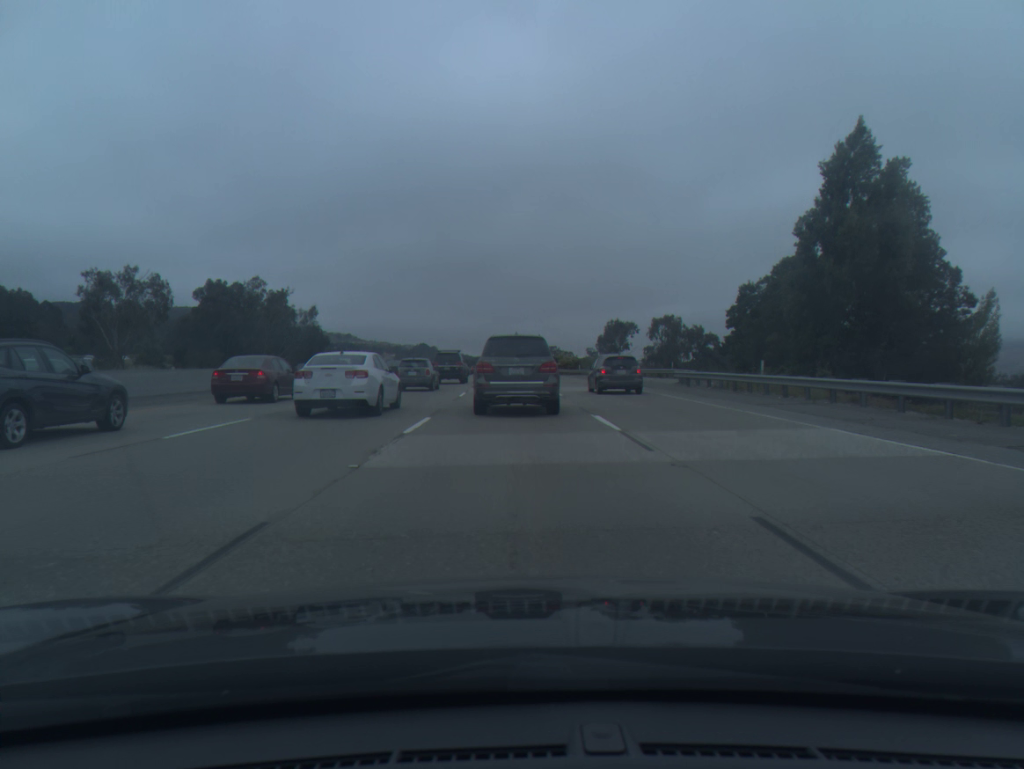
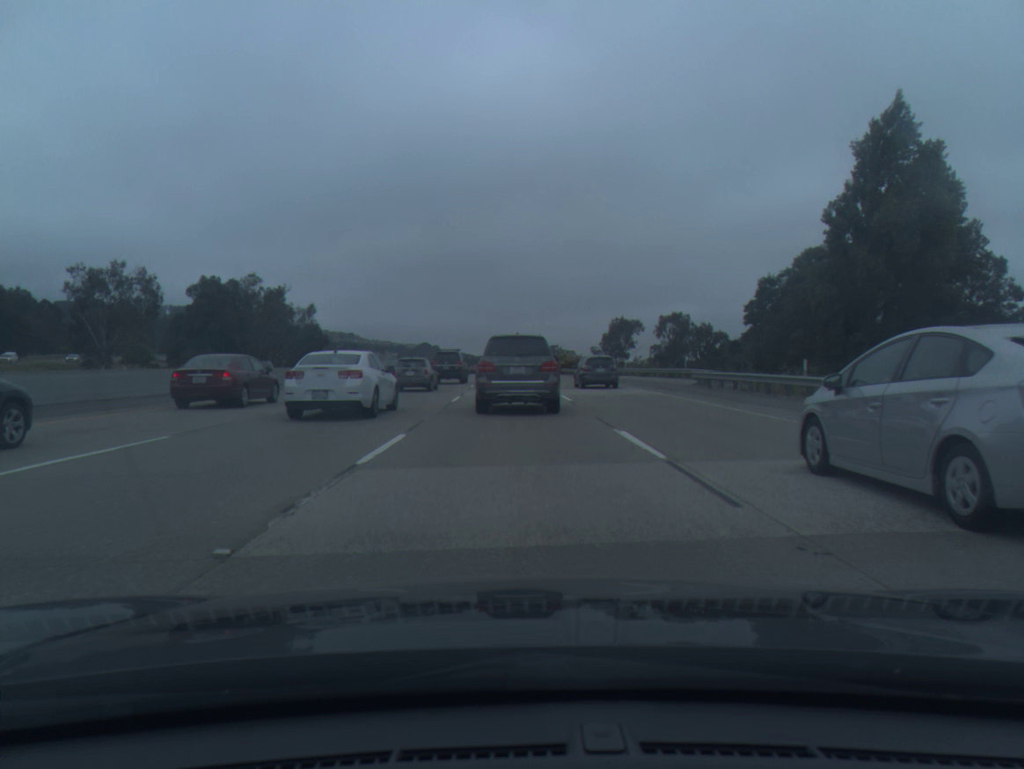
(0.0, +4.0) m; 0°
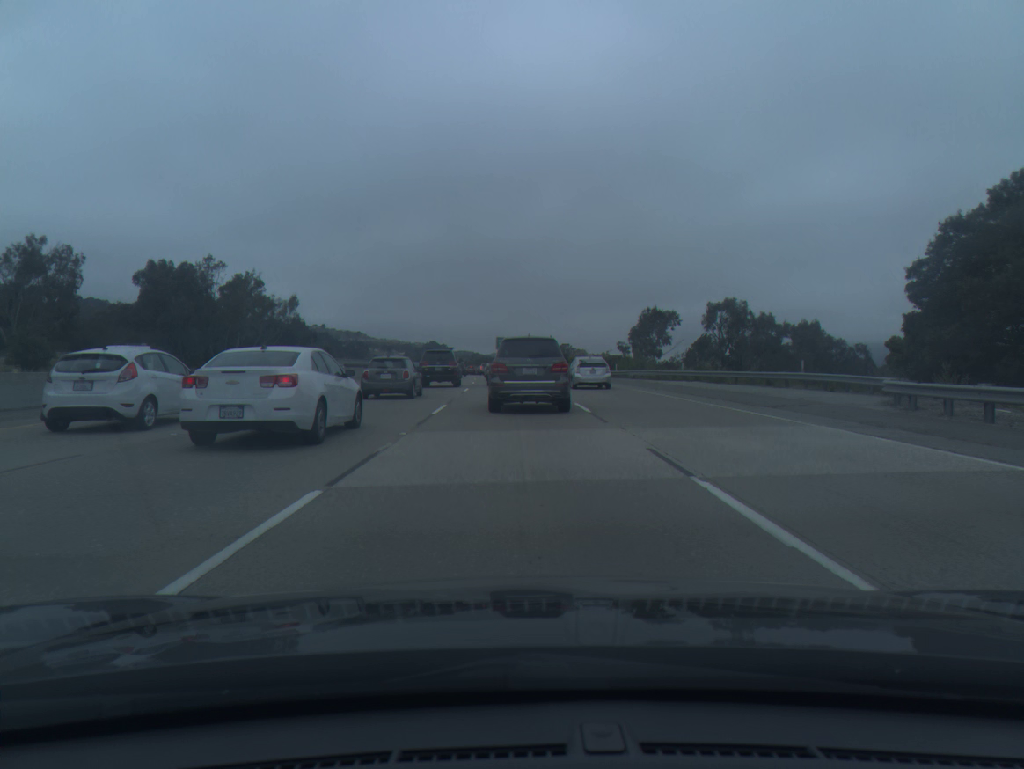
(-0.2, +20.3) m; 0°
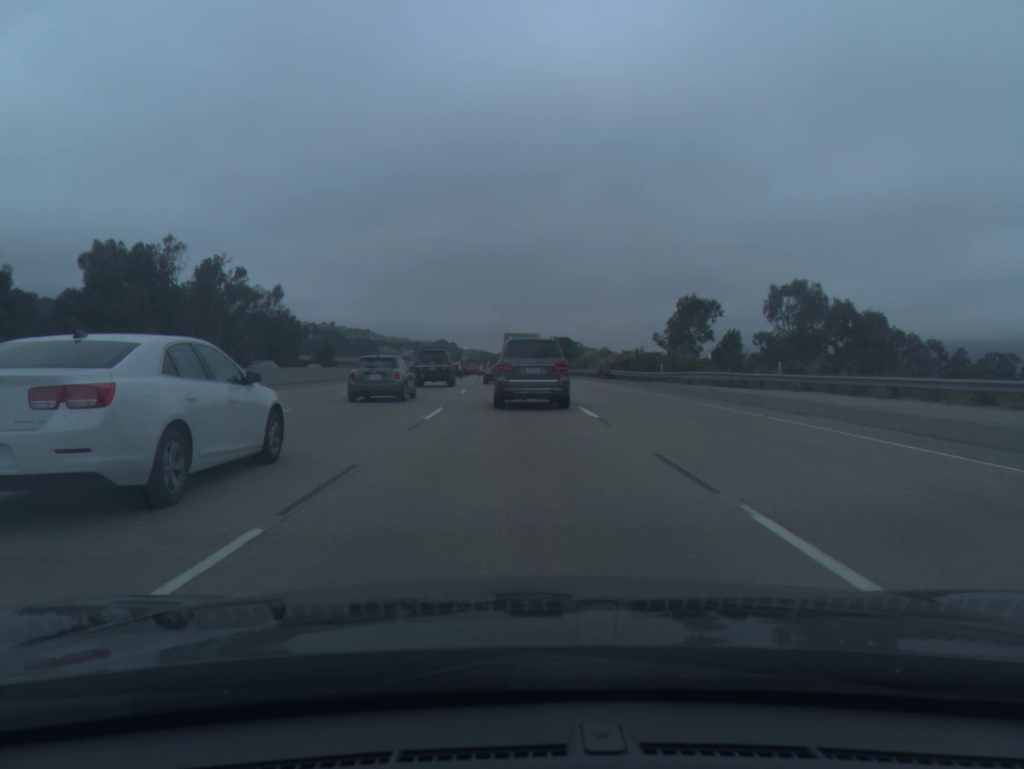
(-0.2, +16.3) m; -1°
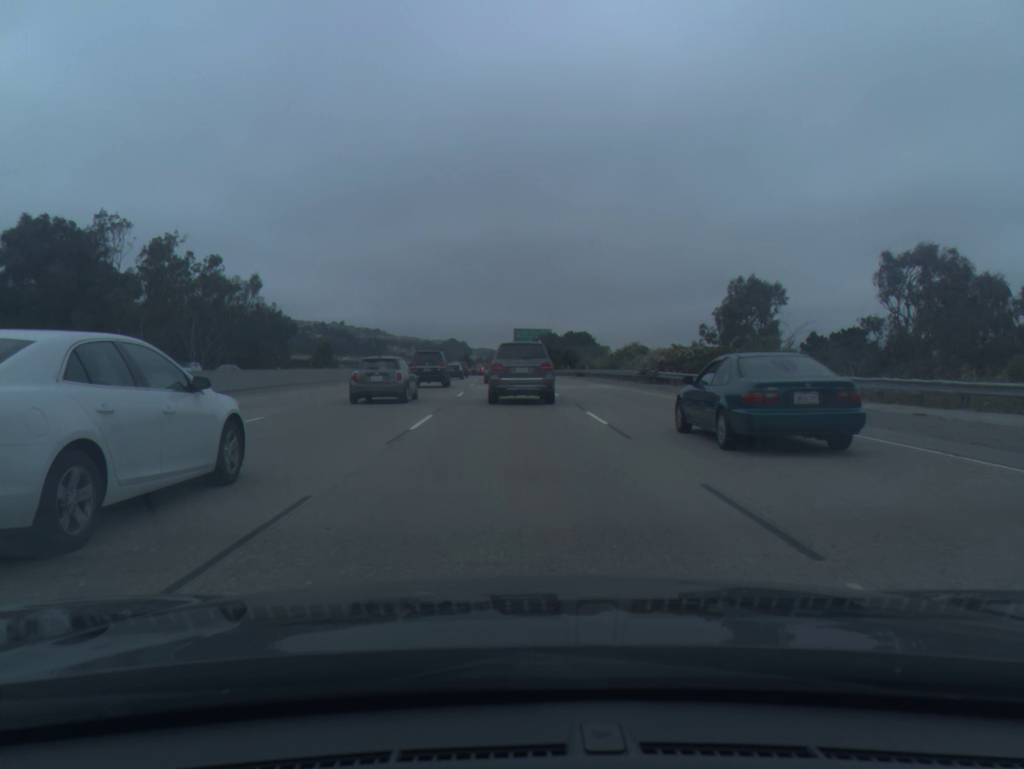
(0.0, +16.8) m; 0°
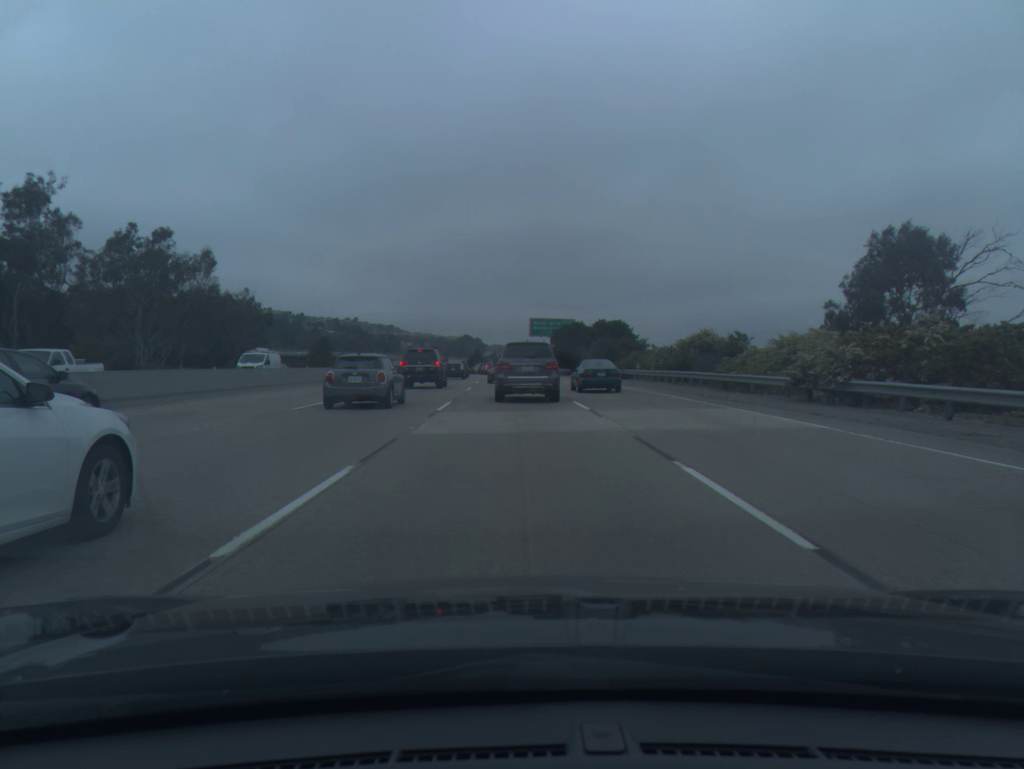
(-0.3, +24.0) m; -1°
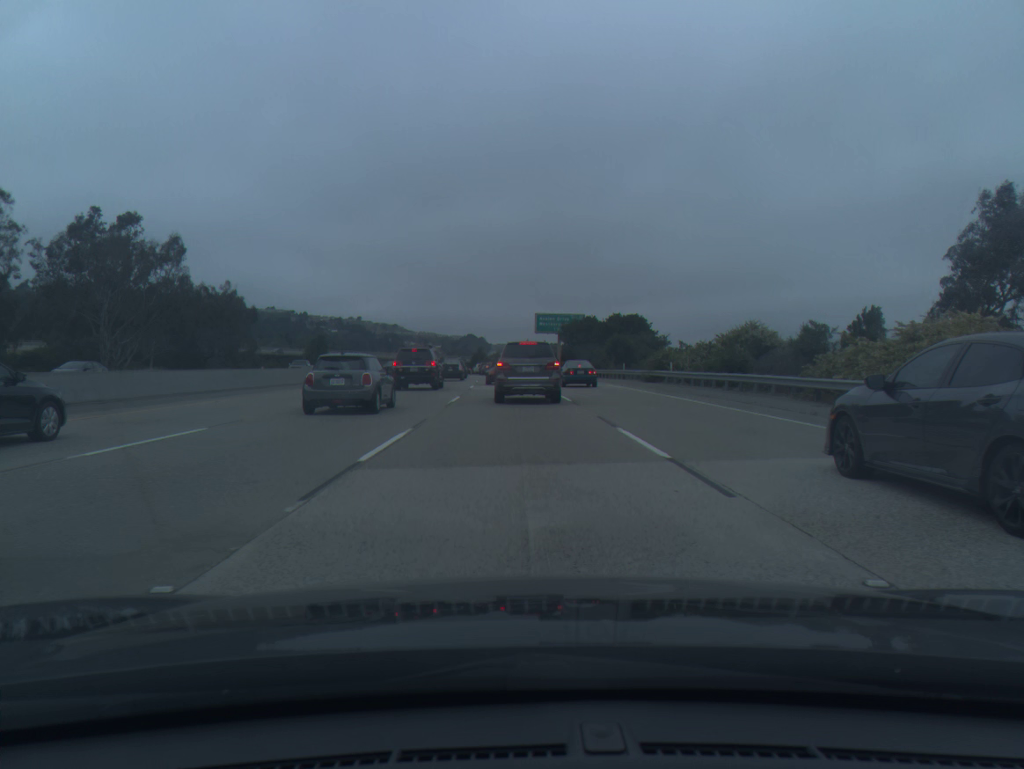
(0.0, +9.9) m; 0°
